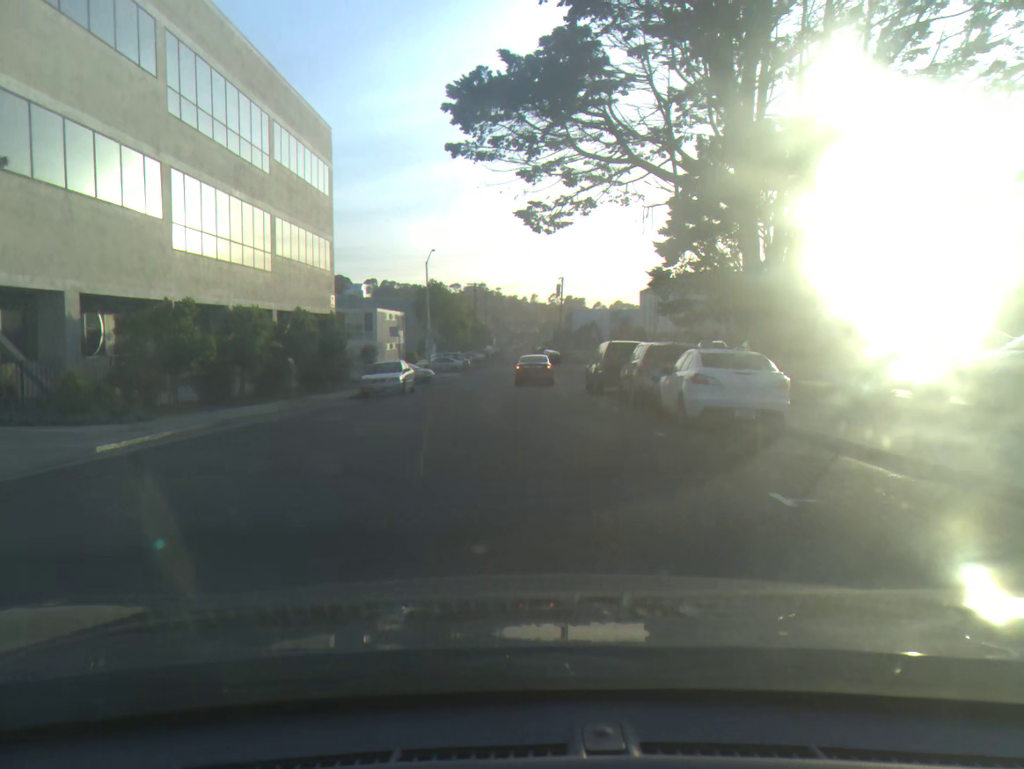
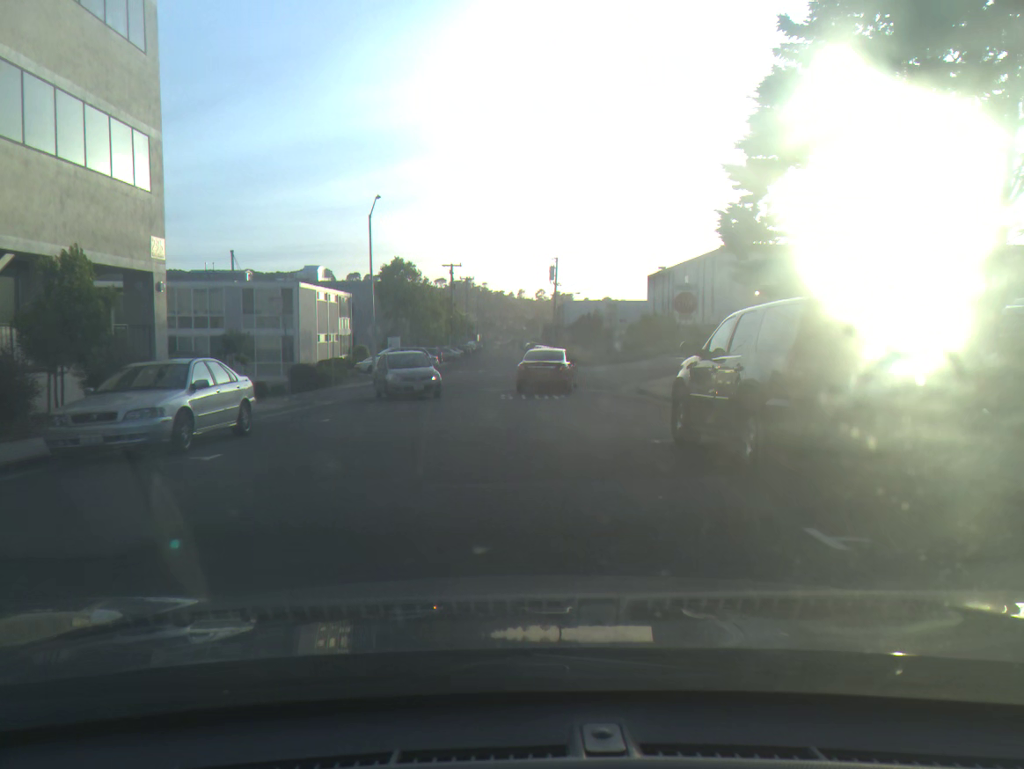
(+0.1, +19.0) m; +1°
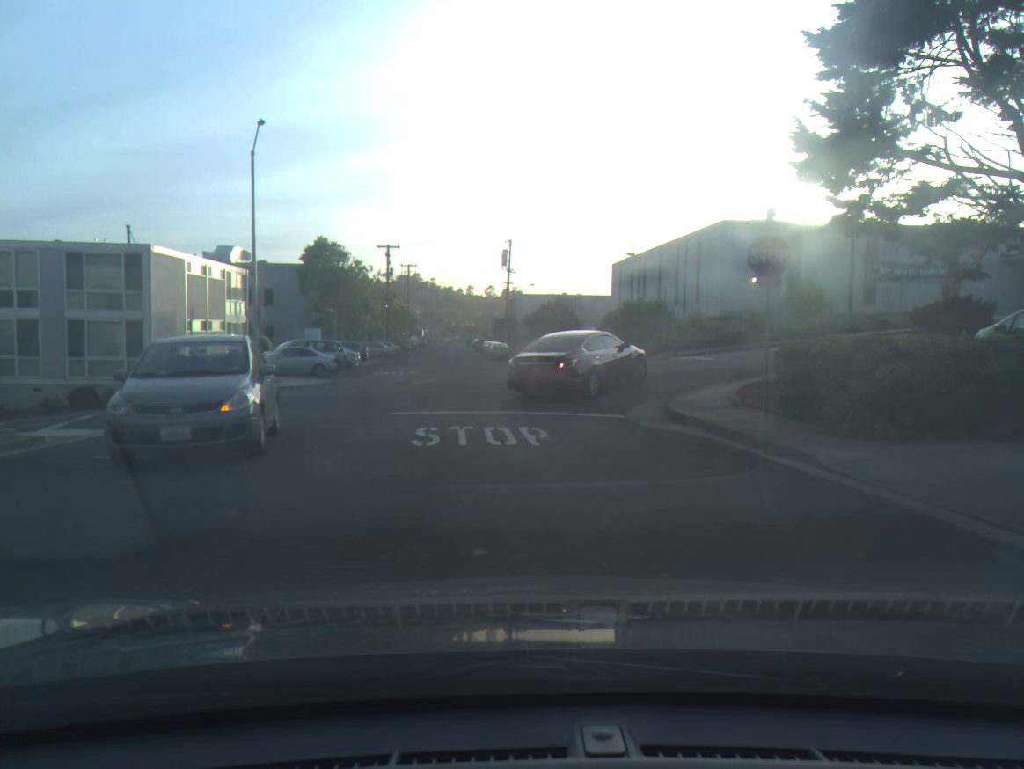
(+0.1, +12.4) m; +7°
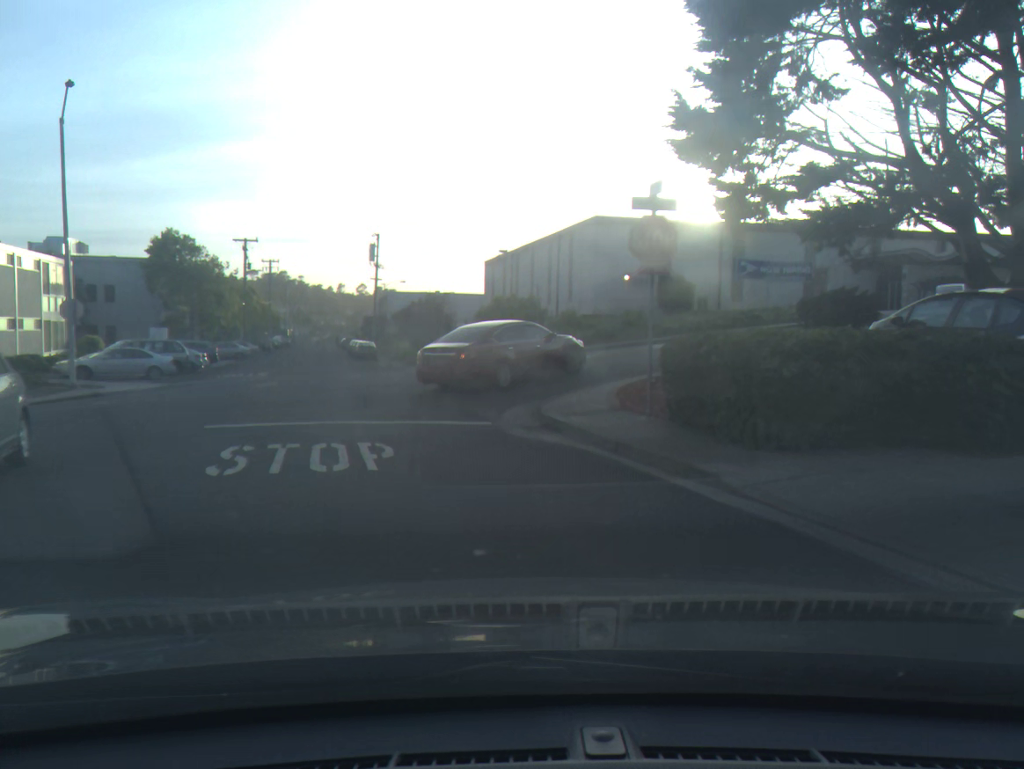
(+0.2, +2.2) m; +16°
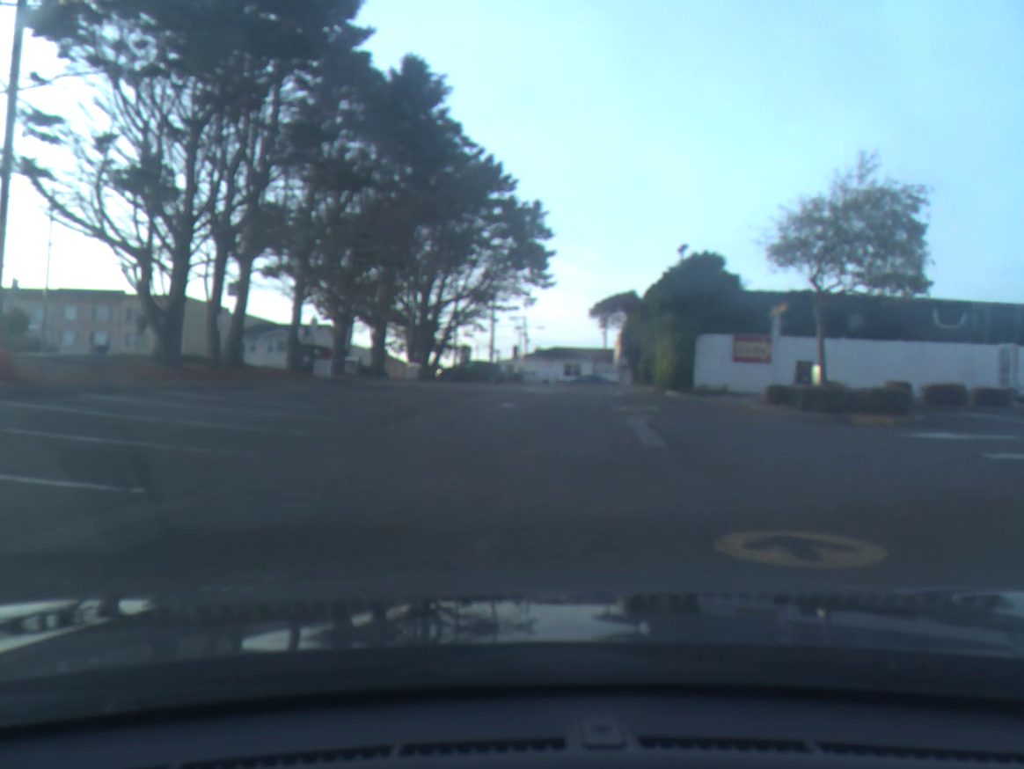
(+4.1, +4.4) m; +72°
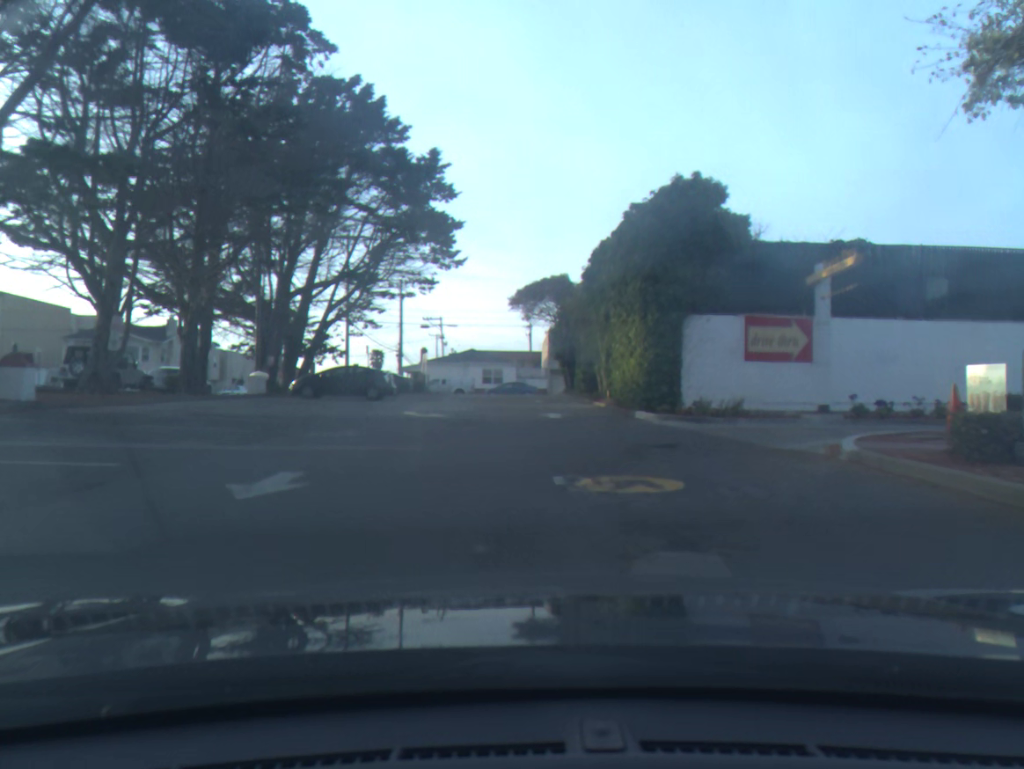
(-0.9, +12.8) m; -5°
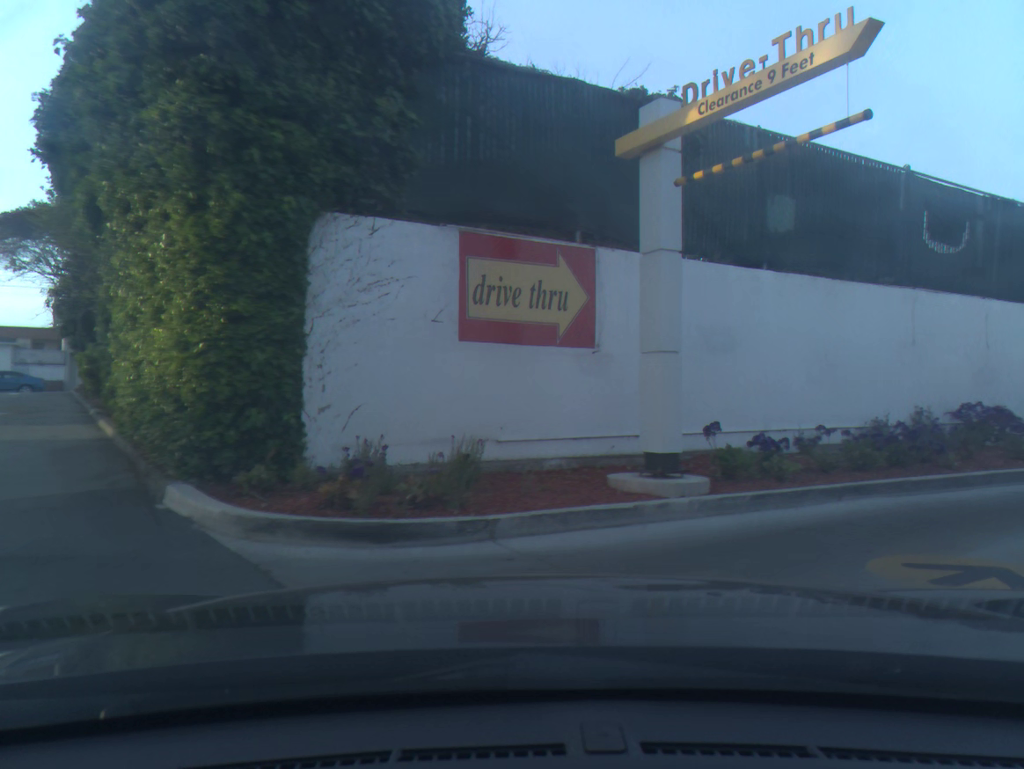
(+1.9, +12.0) m; +39°
